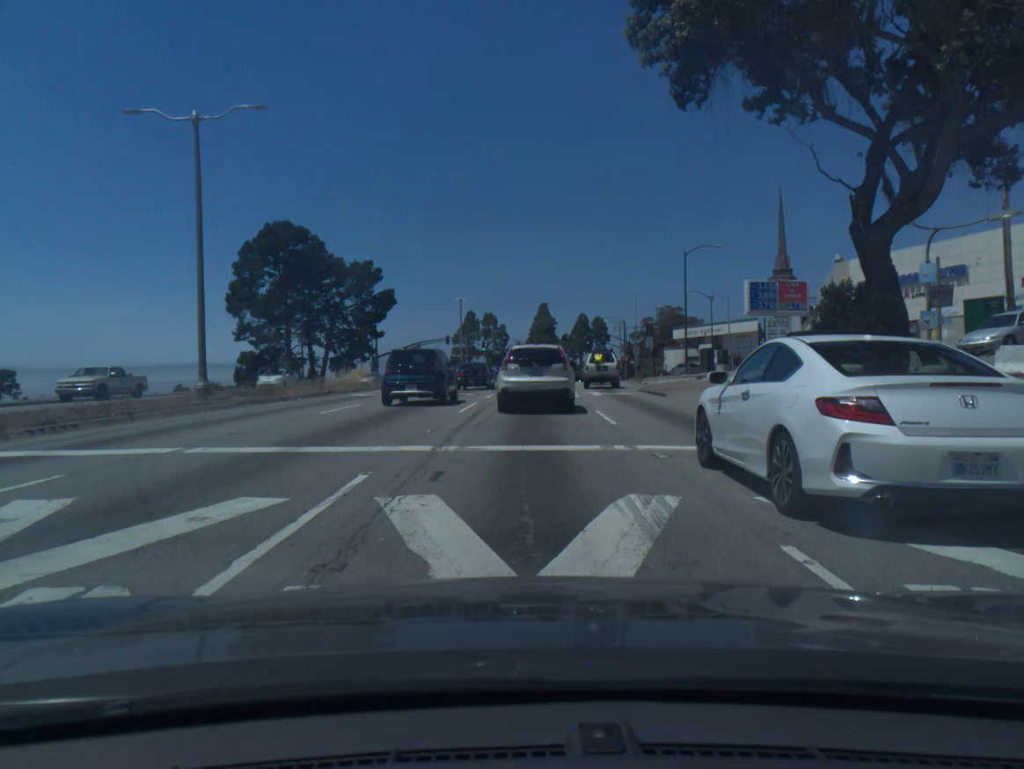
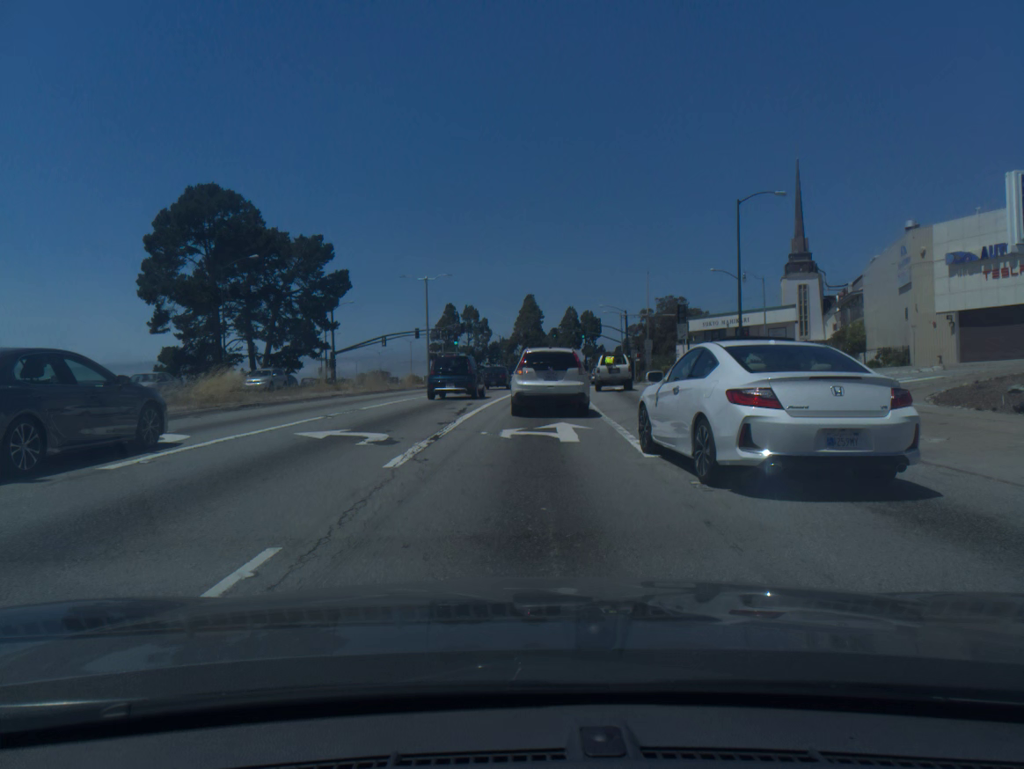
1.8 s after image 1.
(+0.2, +18.2) m; +1°
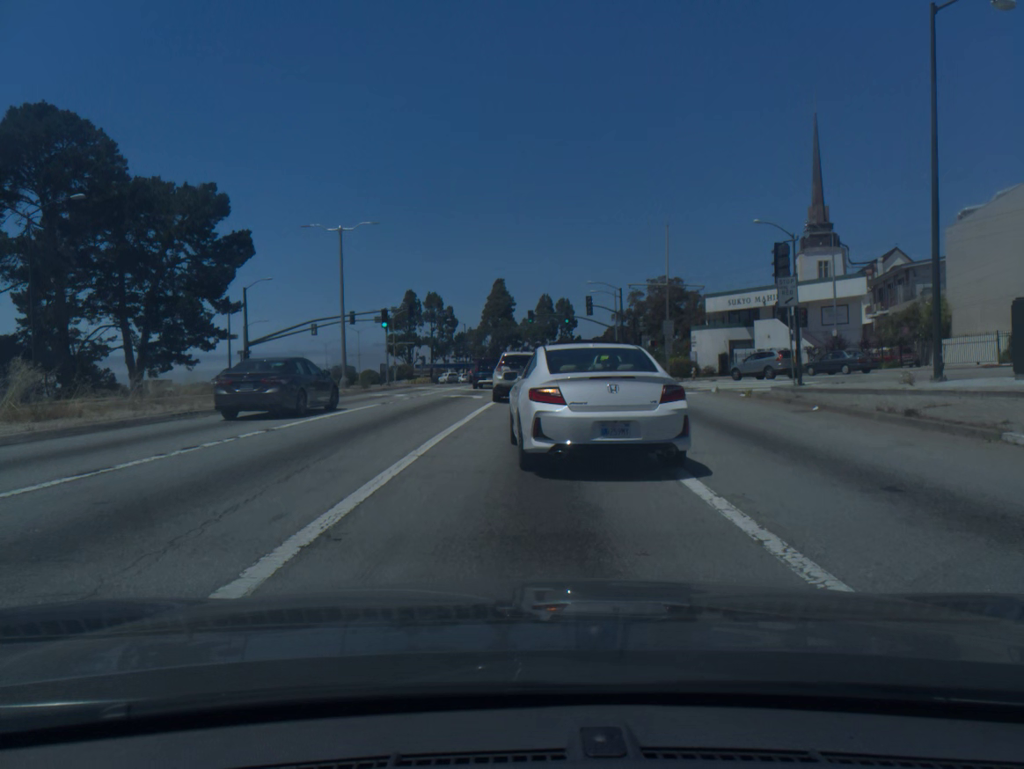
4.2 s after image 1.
(+0.5, +22.3) m; +2°
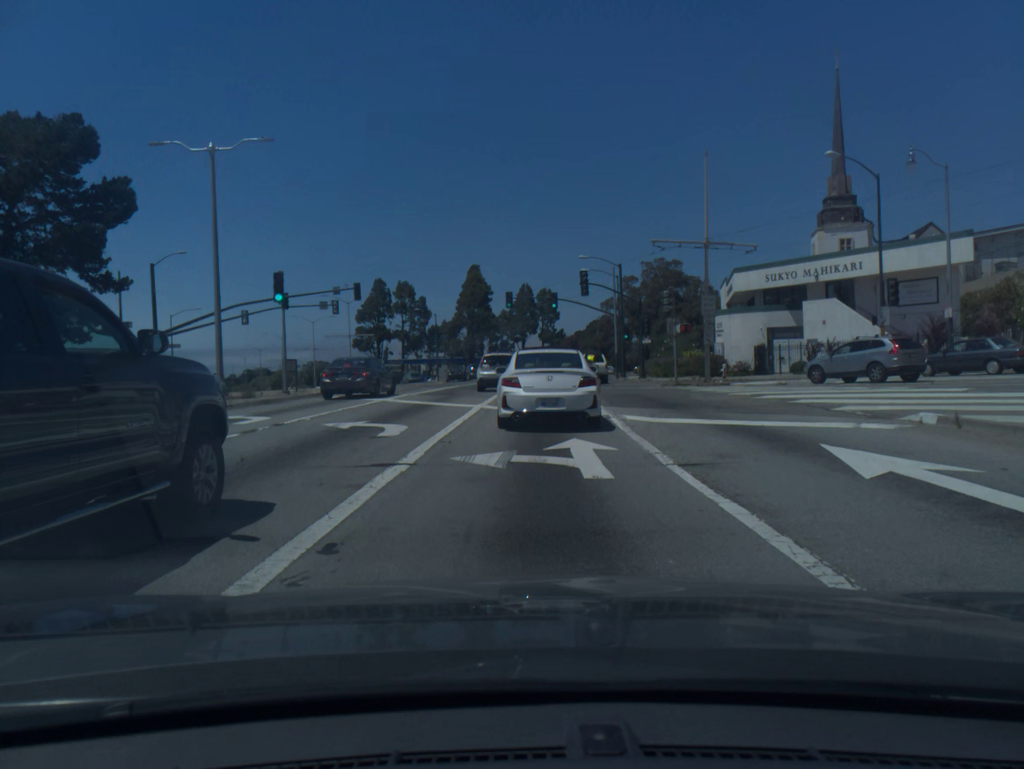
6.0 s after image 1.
(+0.2, +15.8) m; +1°
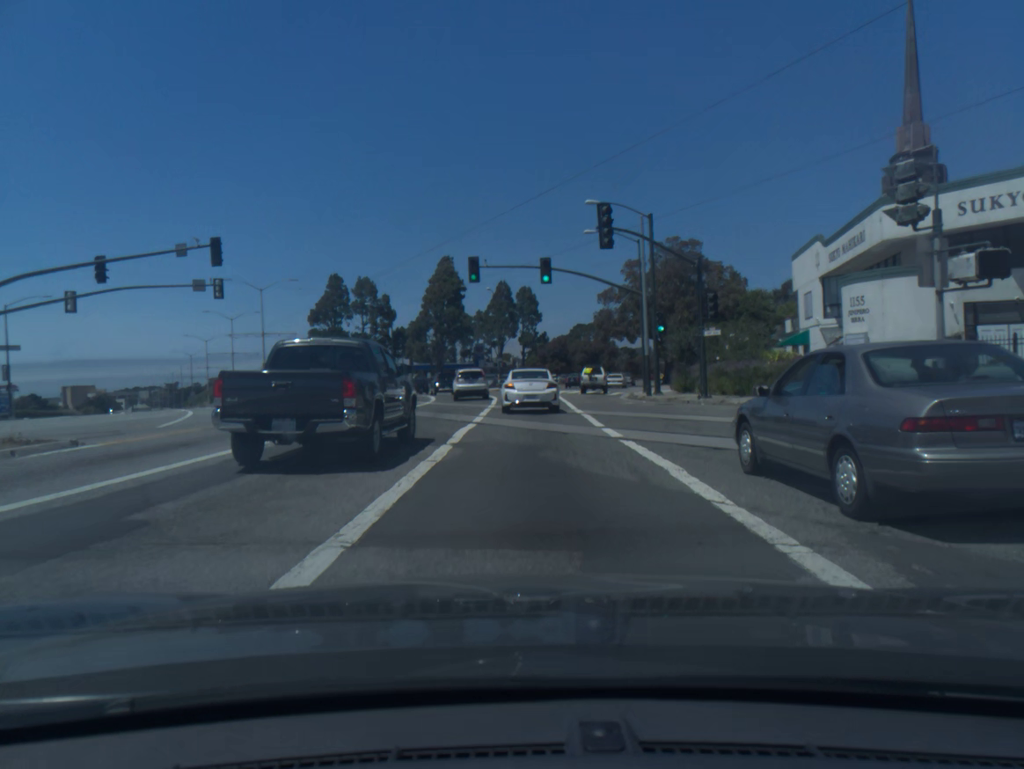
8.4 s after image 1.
(+0.3, +24.5) m; +1°
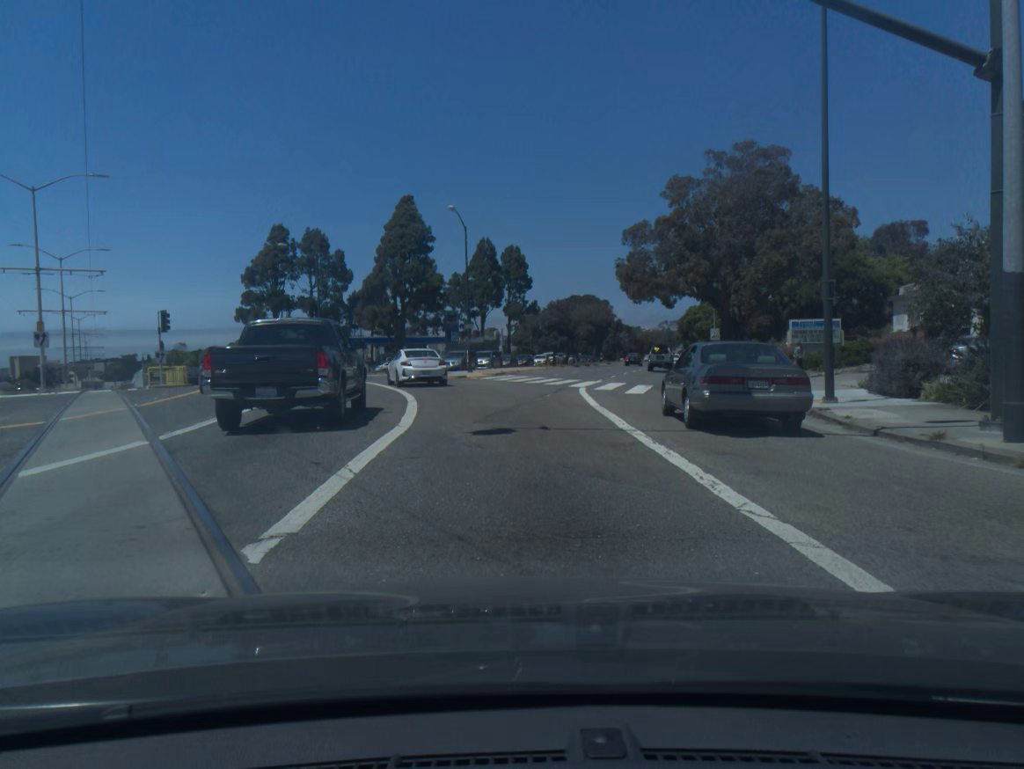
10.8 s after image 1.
(+0.3, +29.8) m; +1°
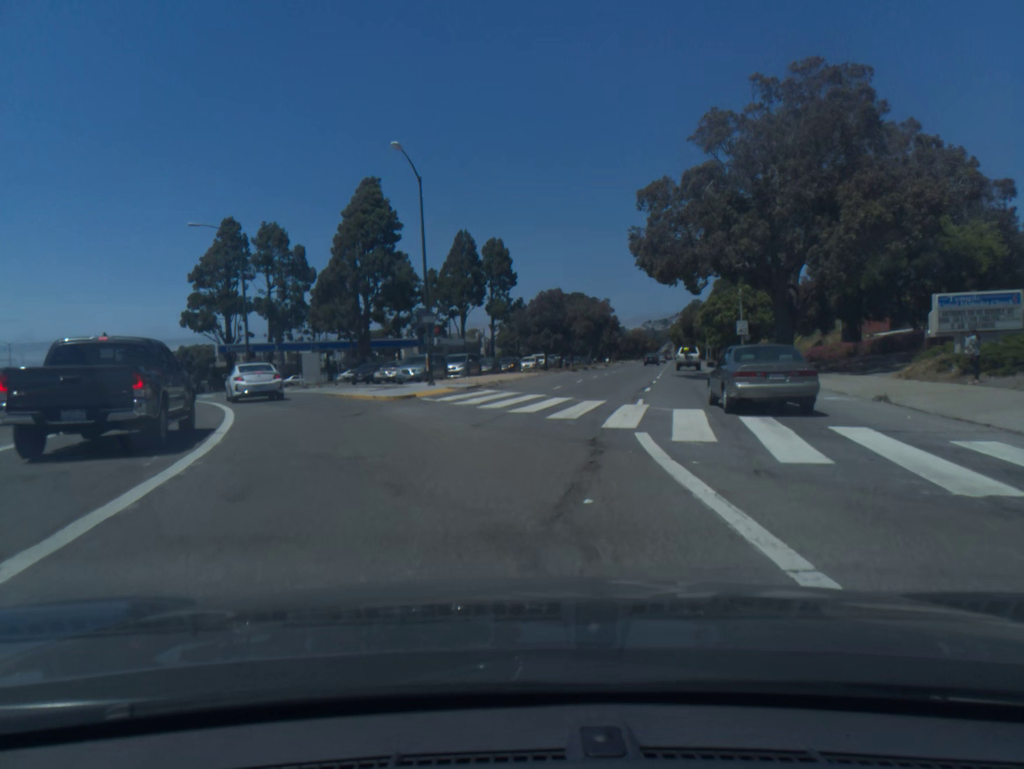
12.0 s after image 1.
(+0.2, +15.8) m; +1°
